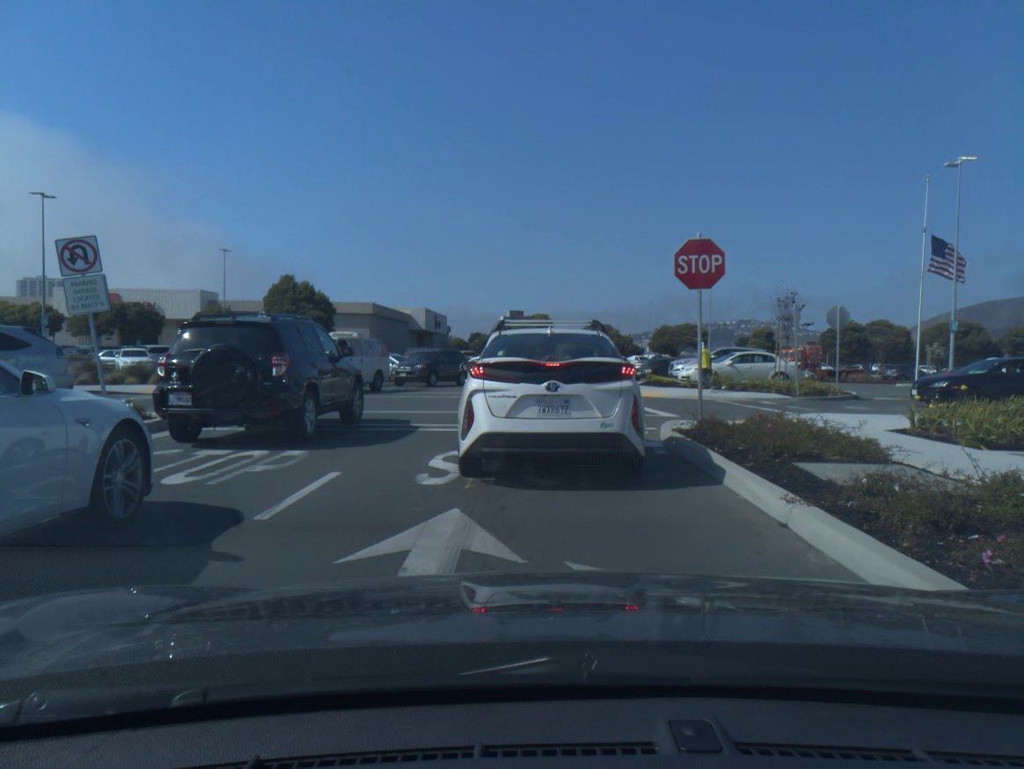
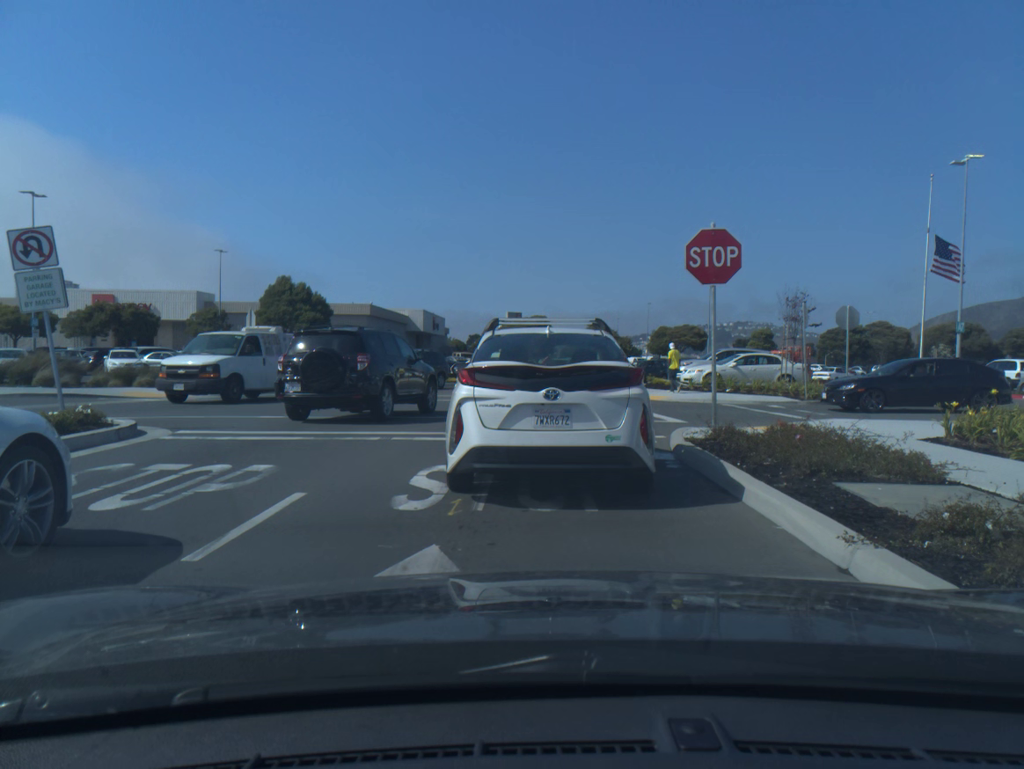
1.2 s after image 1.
(0.0, +1.2) m; 0°
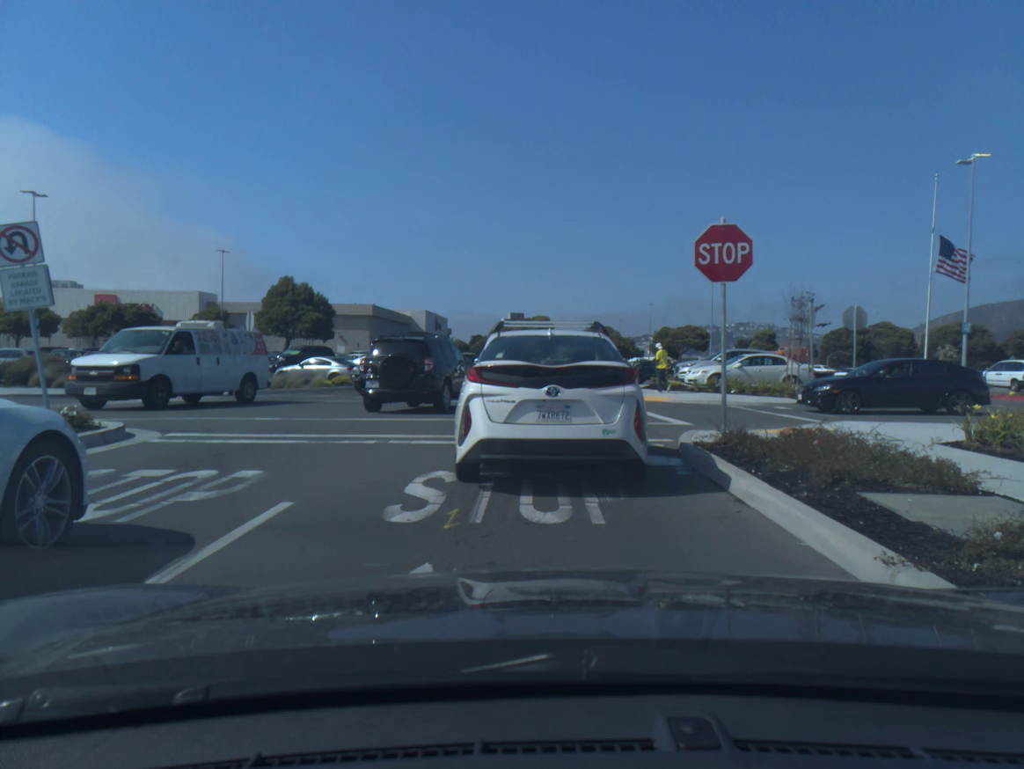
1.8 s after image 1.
(0.0, +0.4) m; 0°
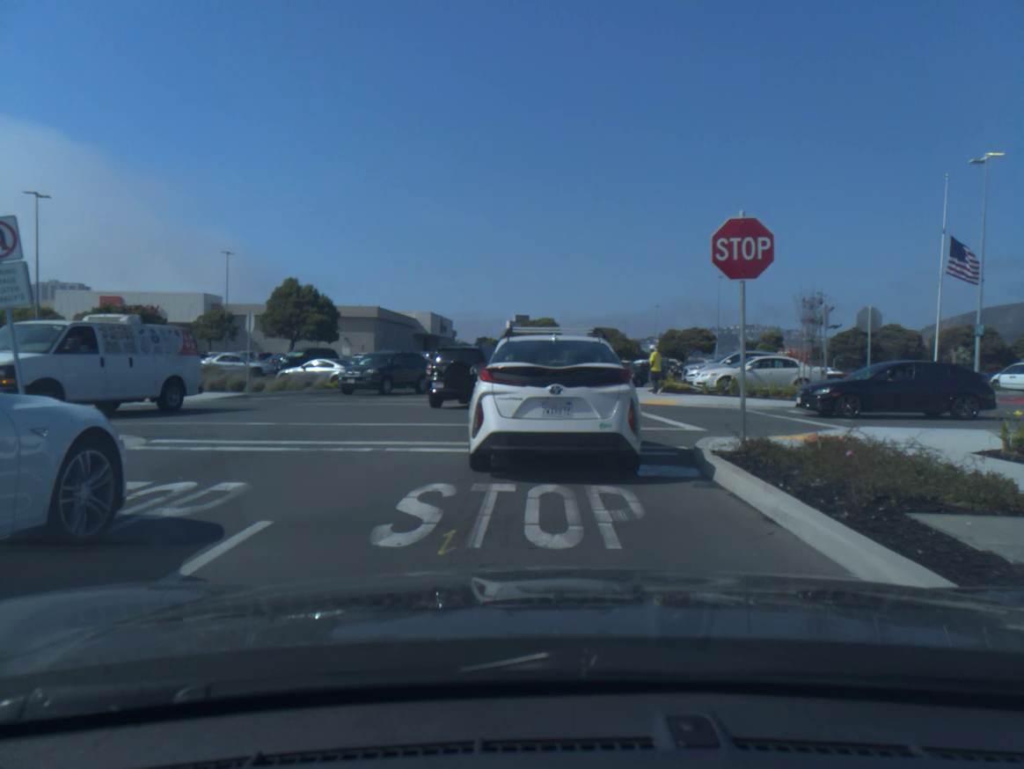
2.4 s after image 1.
(0.0, +0.6) m; 0°
